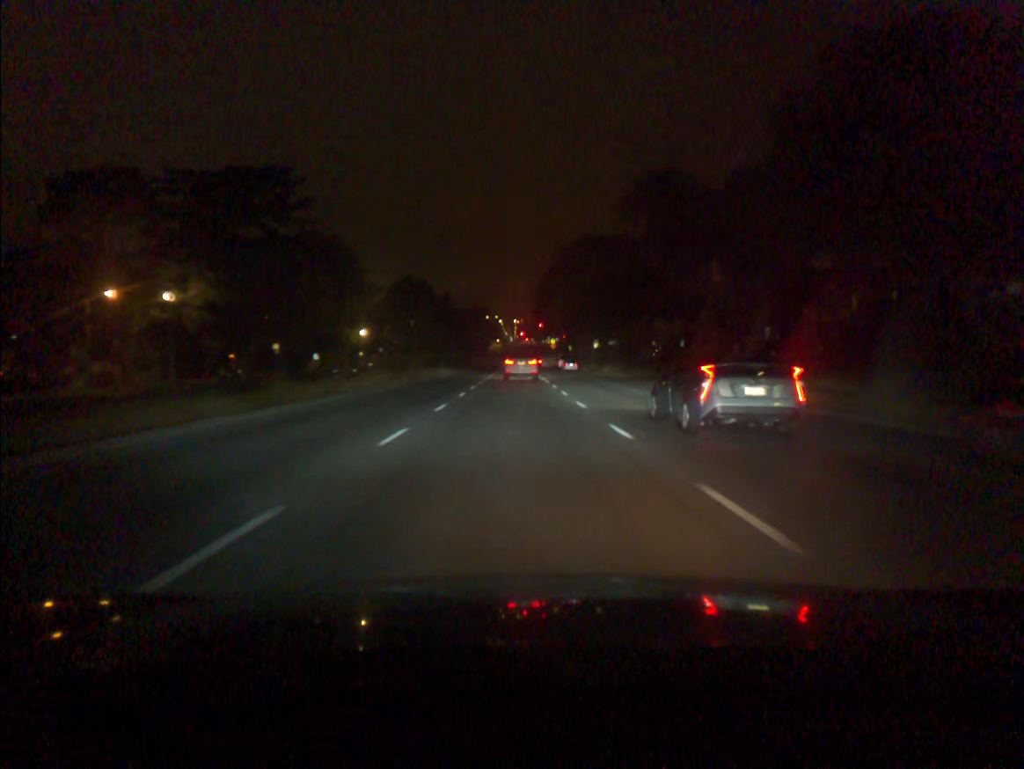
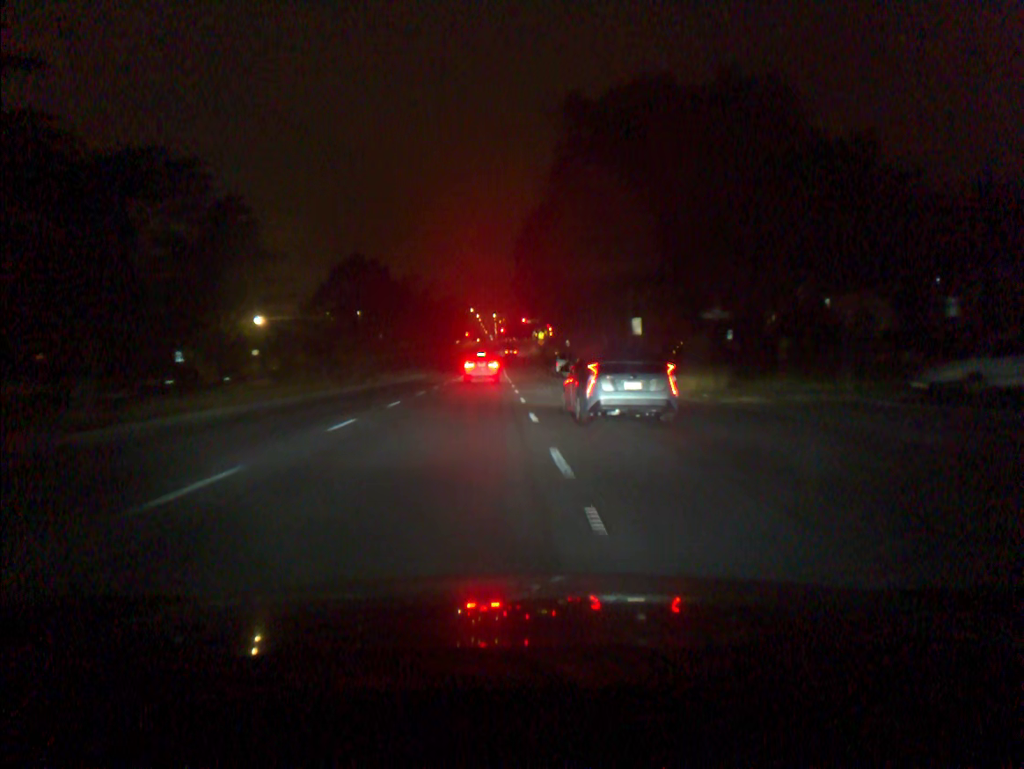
(+0.9, +40.4) m; +1°
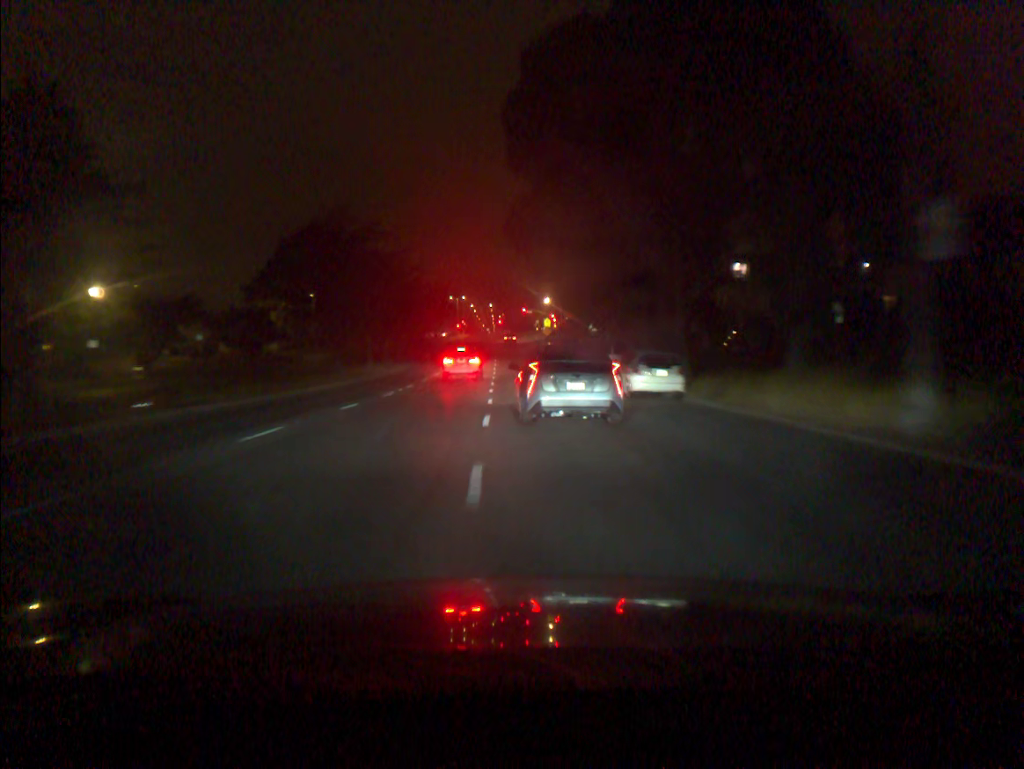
(+0.1, +30.9) m; 0°
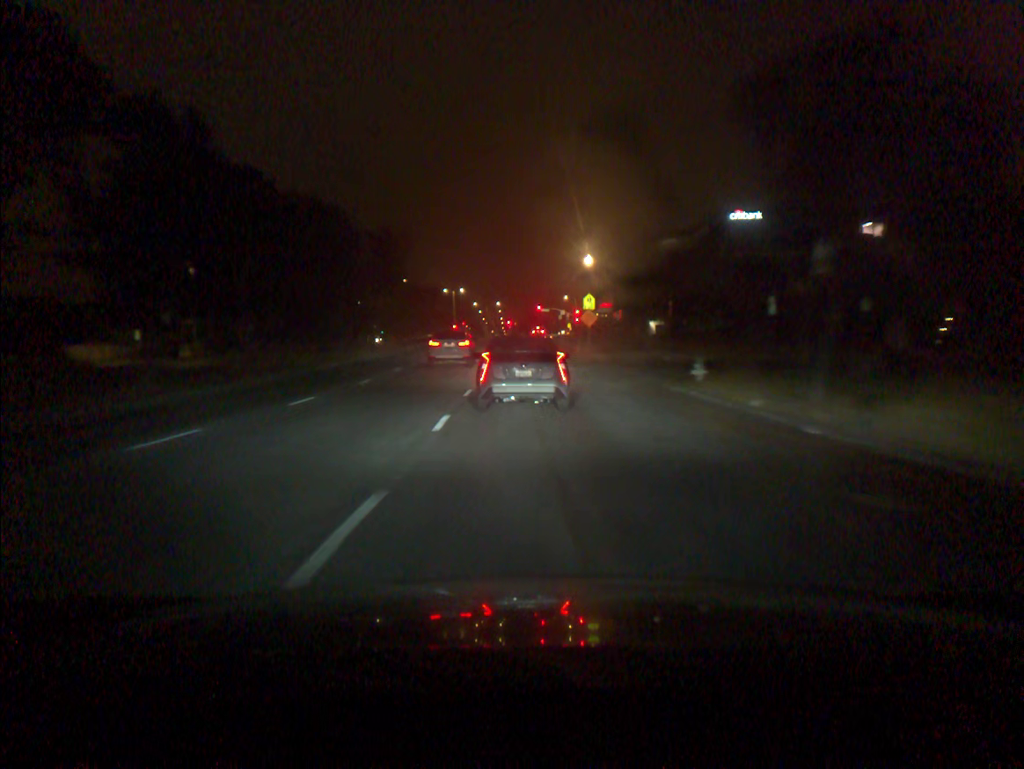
(-0.3, +45.8) m; -1°
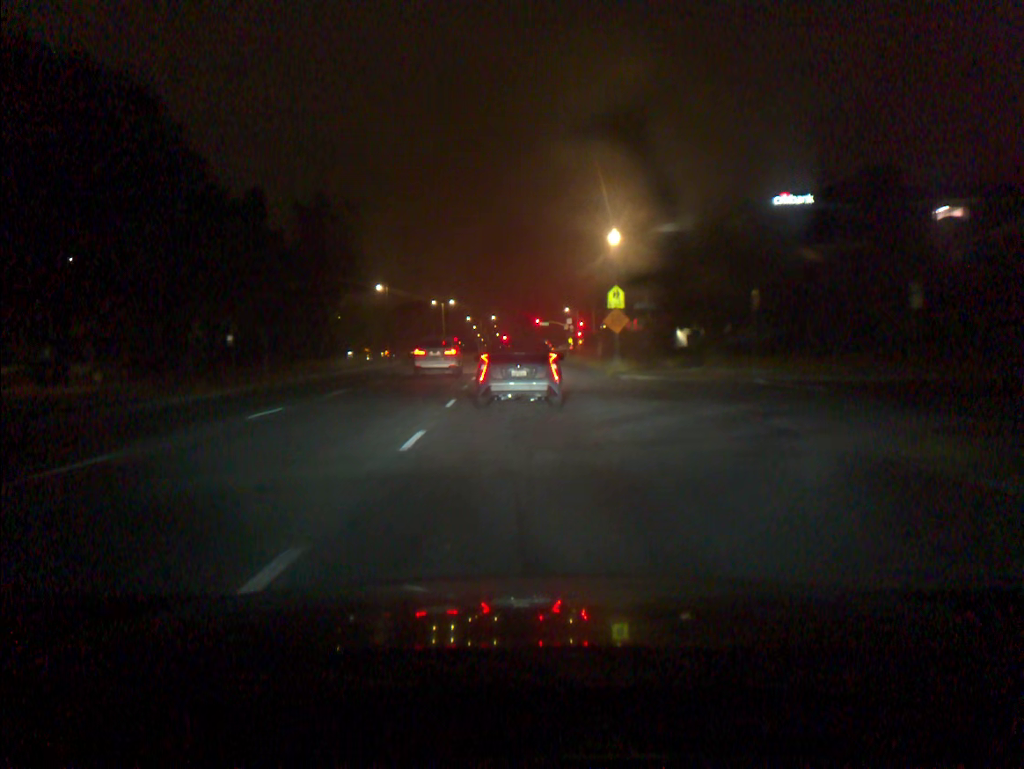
(0.0, +16.5) m; 0°
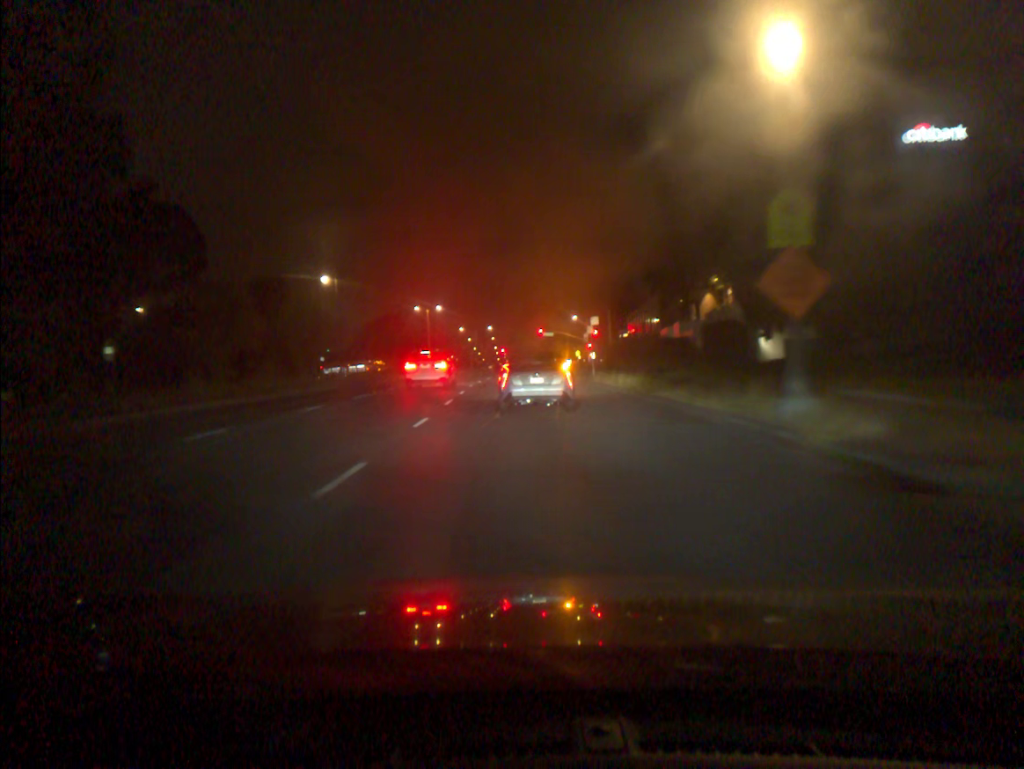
(0.0, +23.3) m; 0°
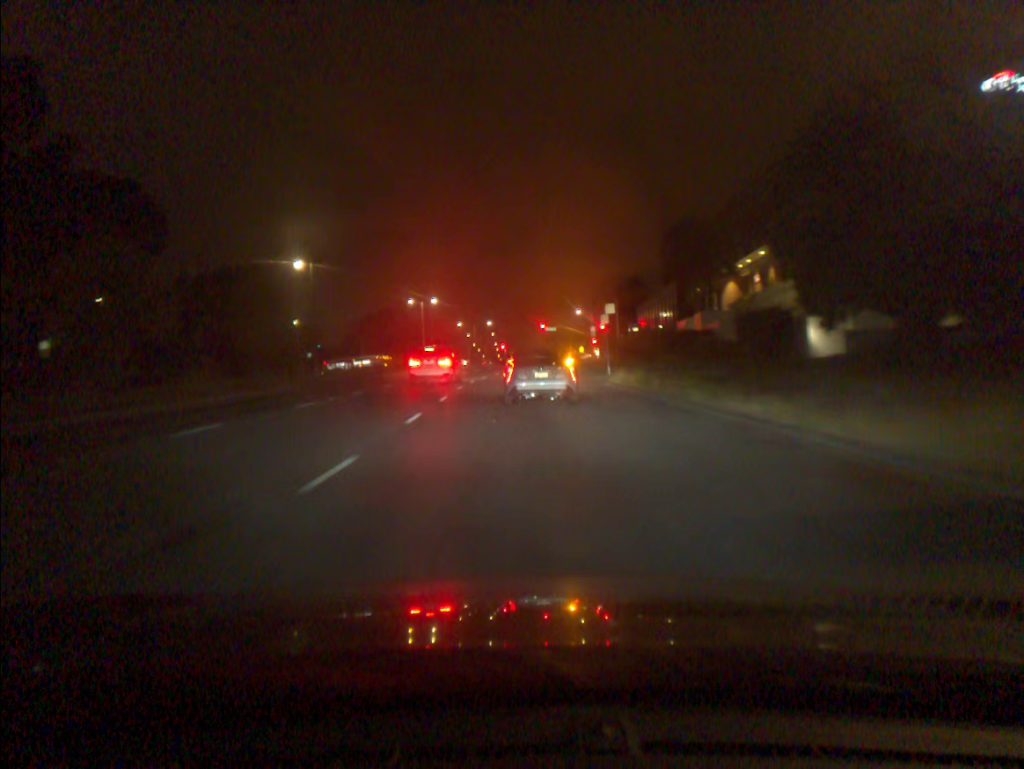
(0.0, +7.4) m; 0°
